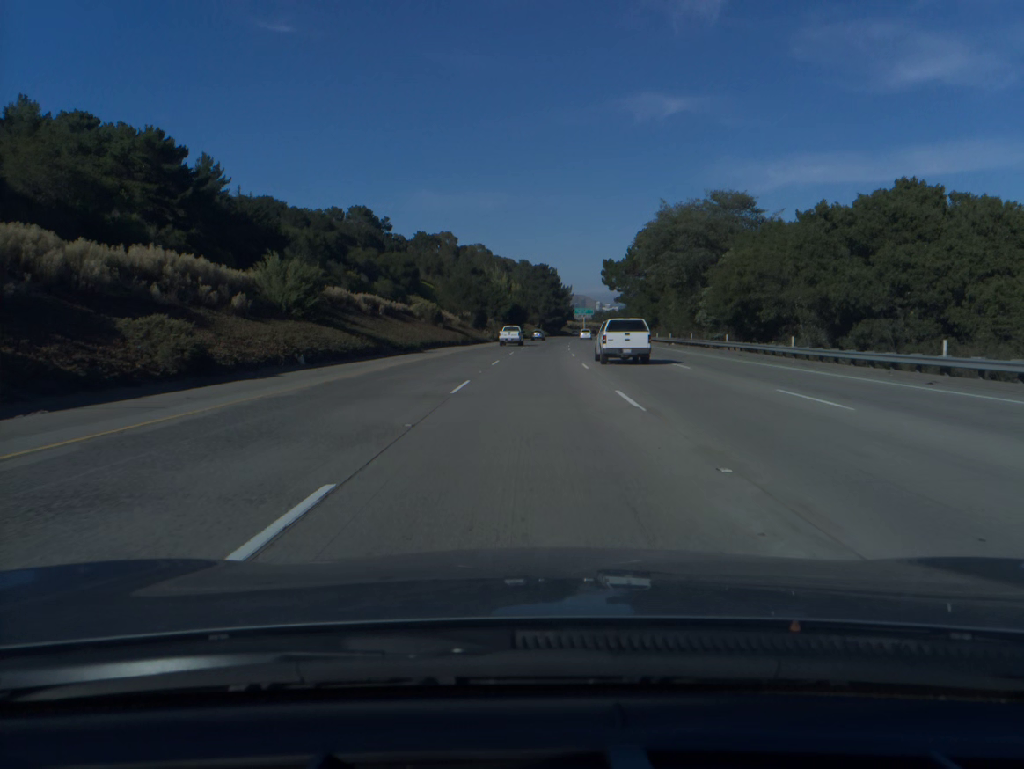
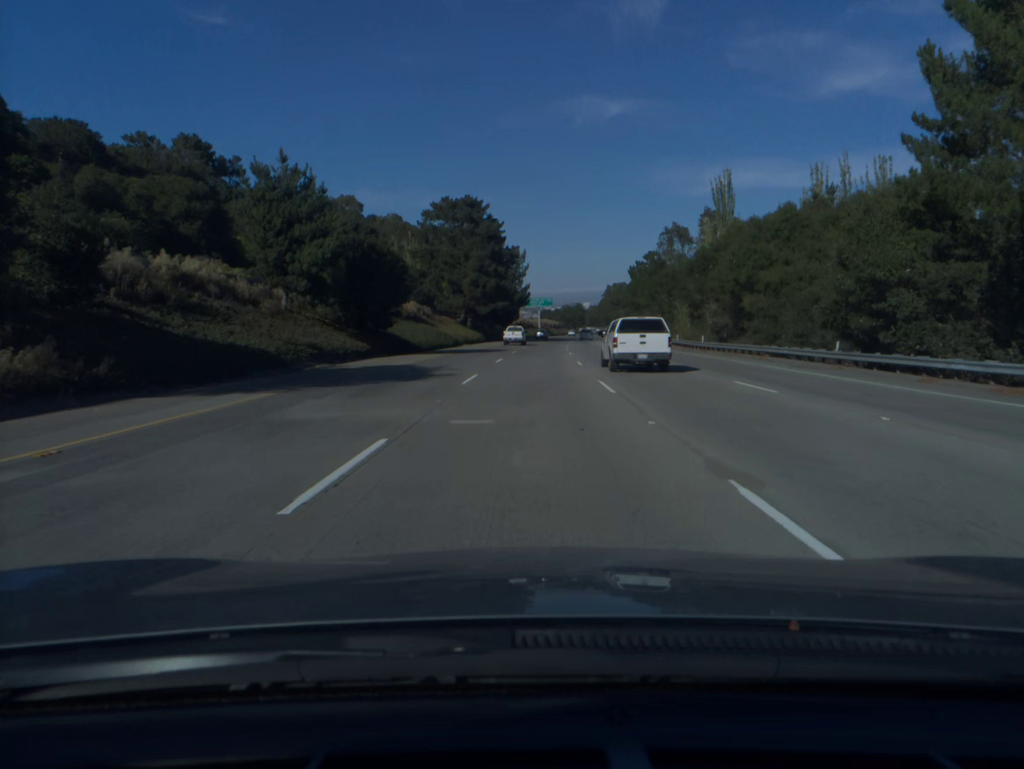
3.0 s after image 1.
(+3.6, +98.9) m; +4°
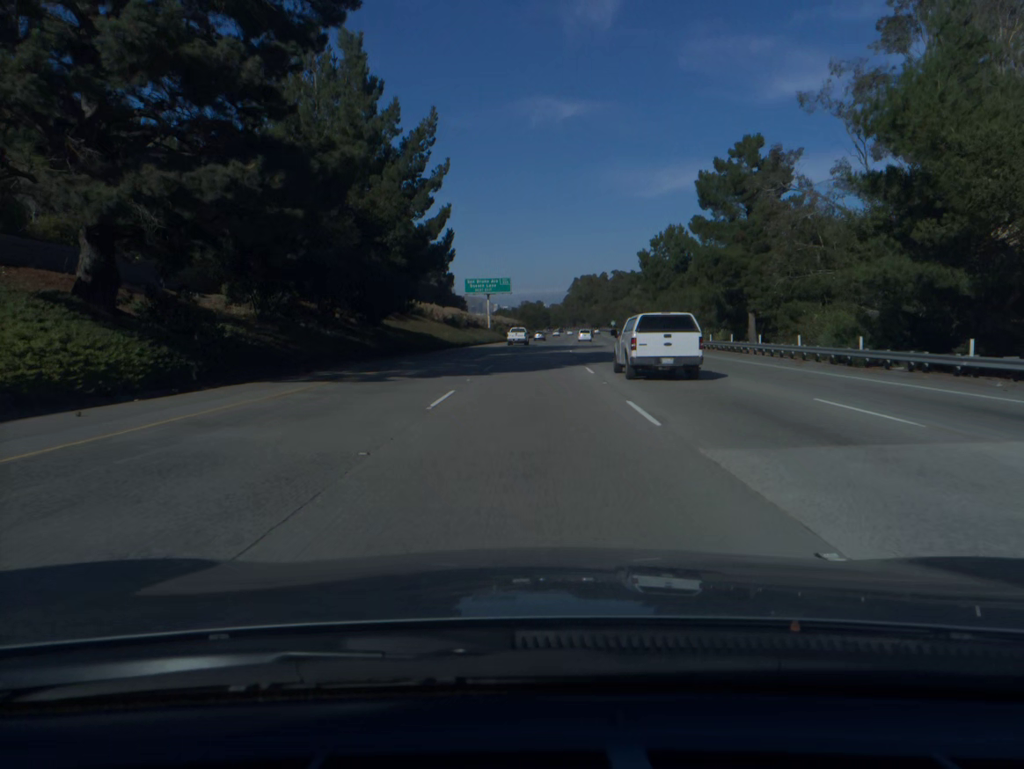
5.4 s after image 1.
(+2.3, +79.3) m; +3°
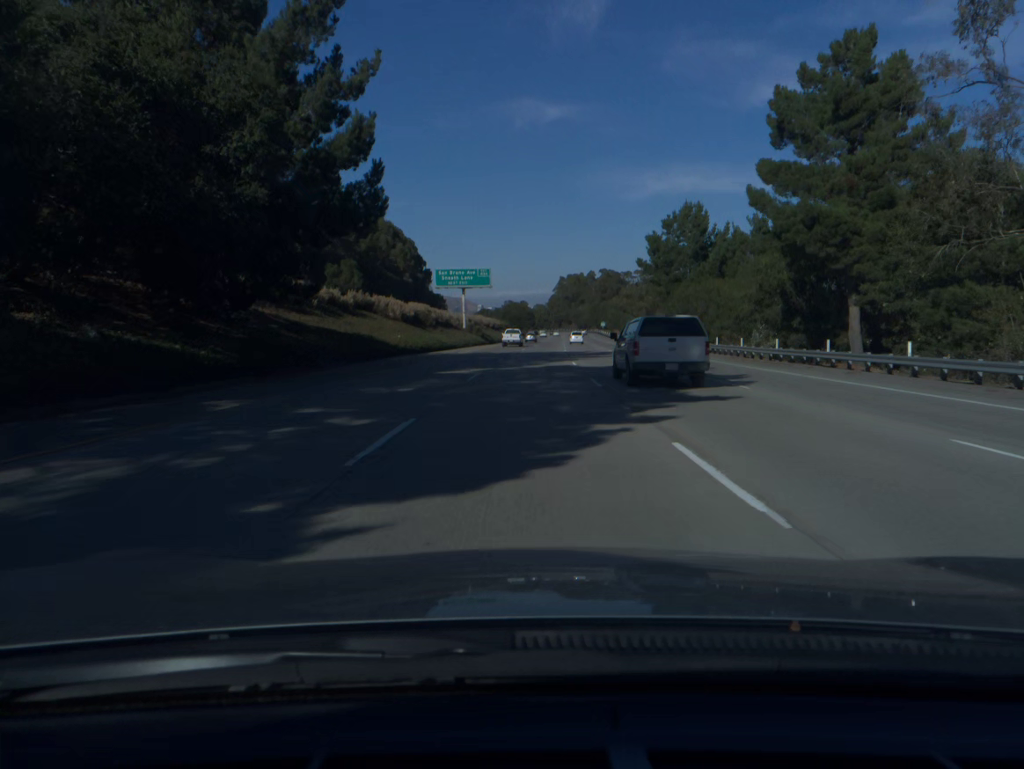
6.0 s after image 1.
(+0.2, +19.9) m; +1°
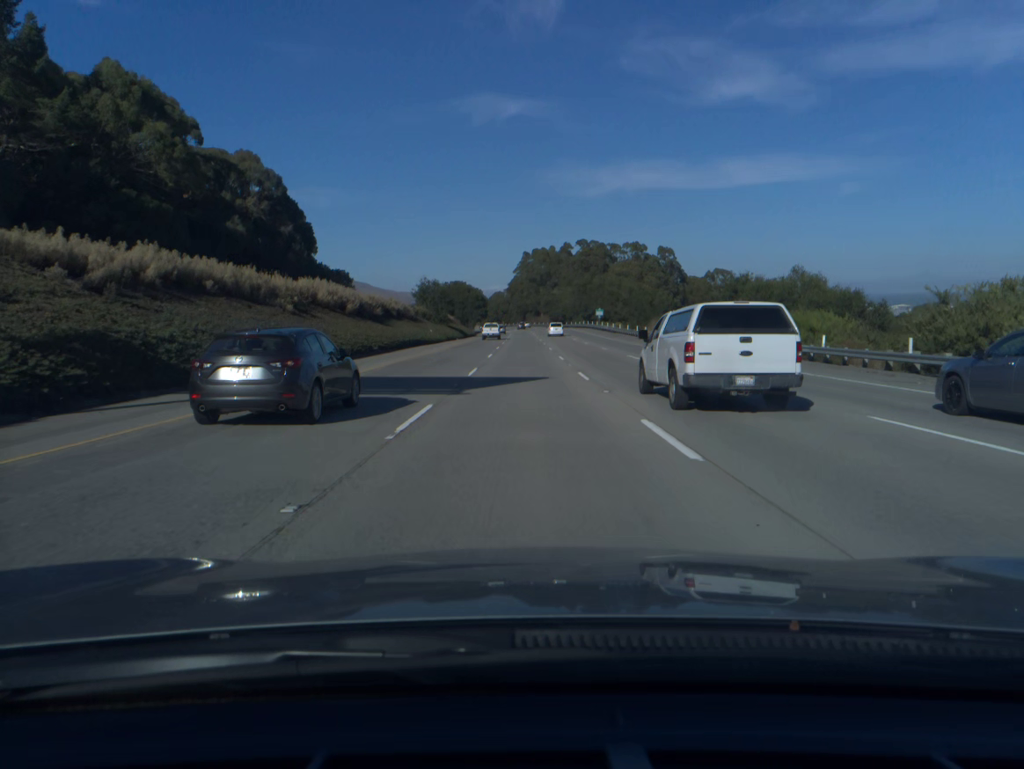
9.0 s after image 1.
(+3.0, +99.9) m; +3°
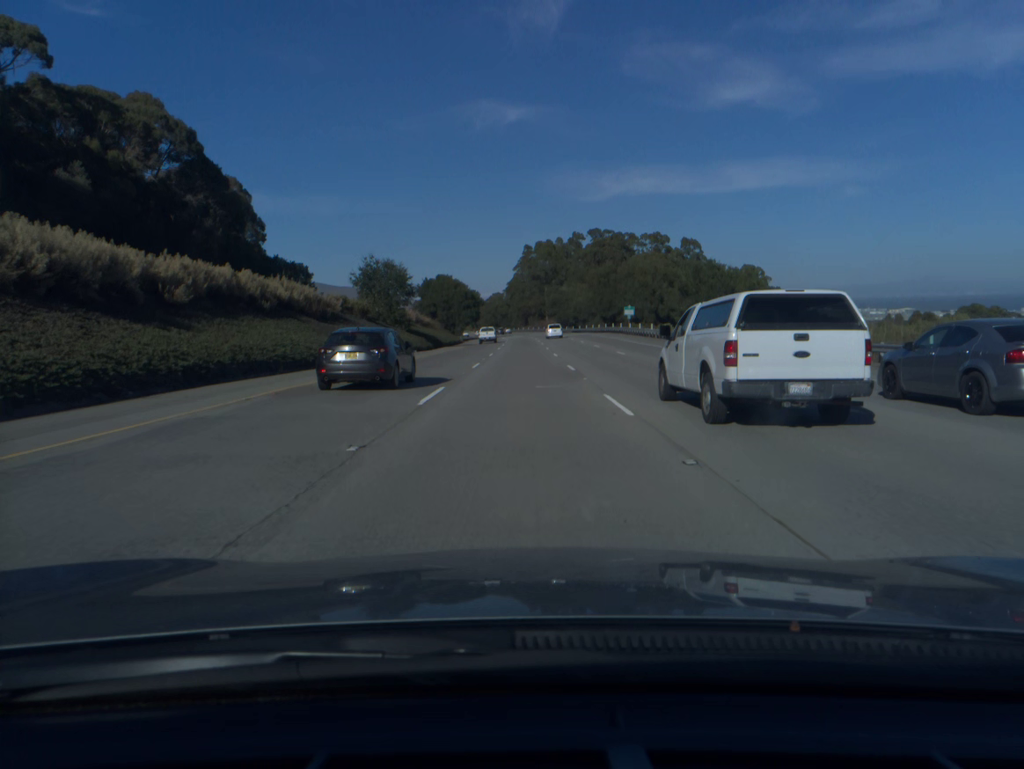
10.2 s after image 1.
(0.0, +39.8) m; 0°
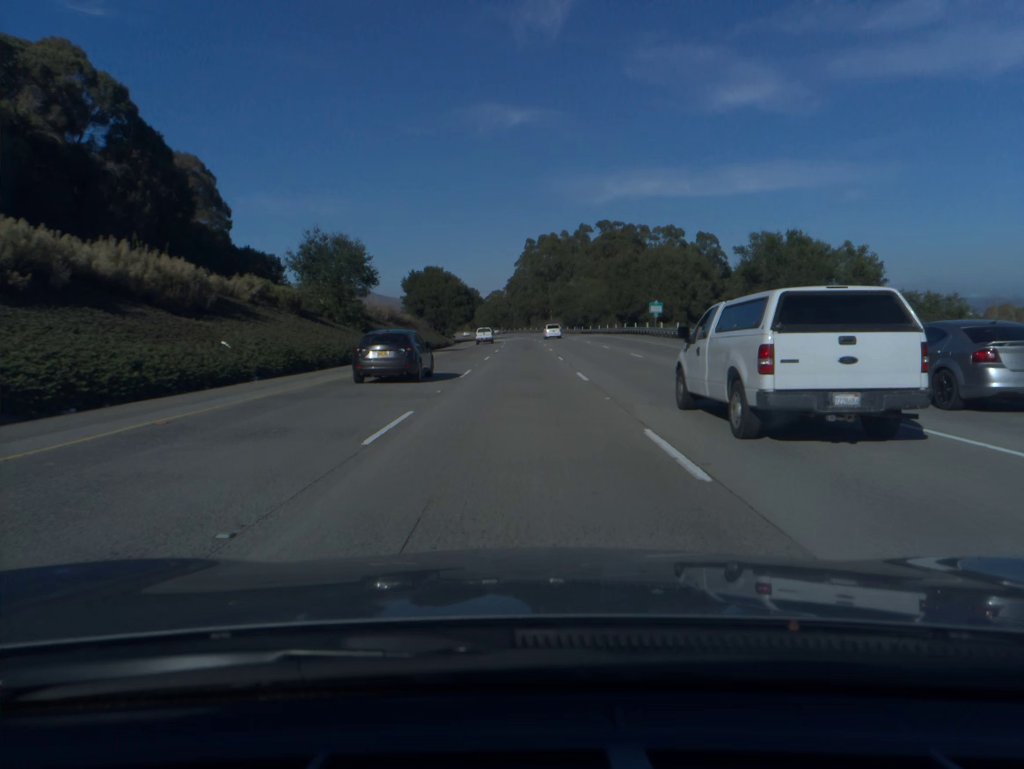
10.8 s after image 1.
(0.0, +19.9) m; 0°
